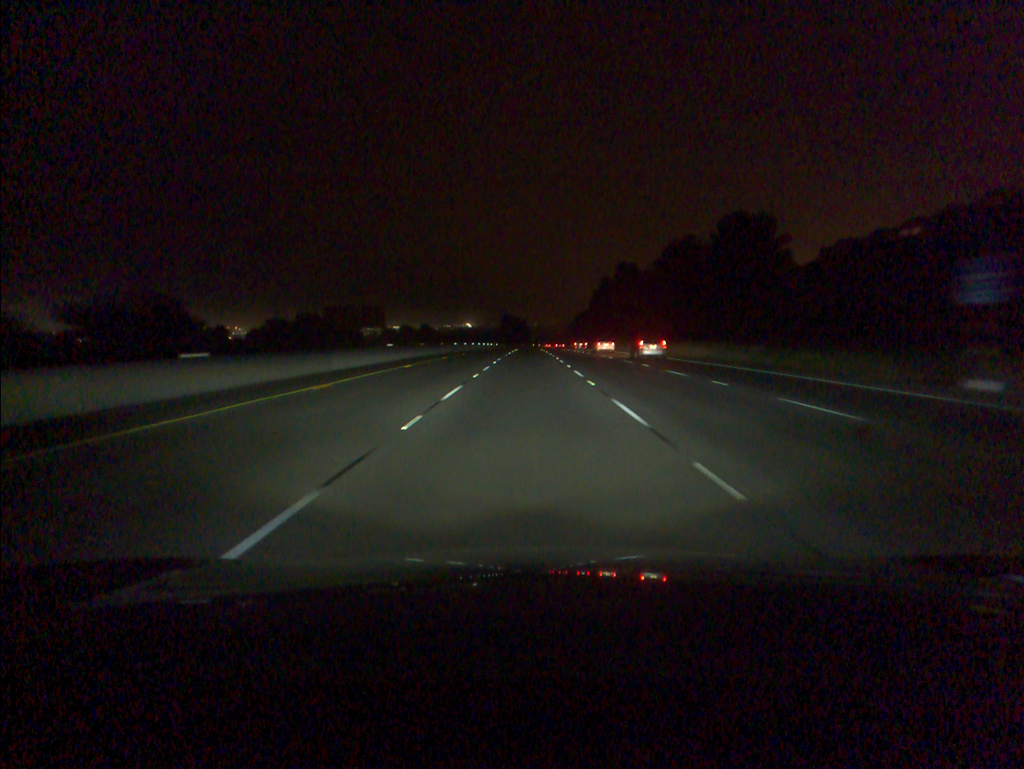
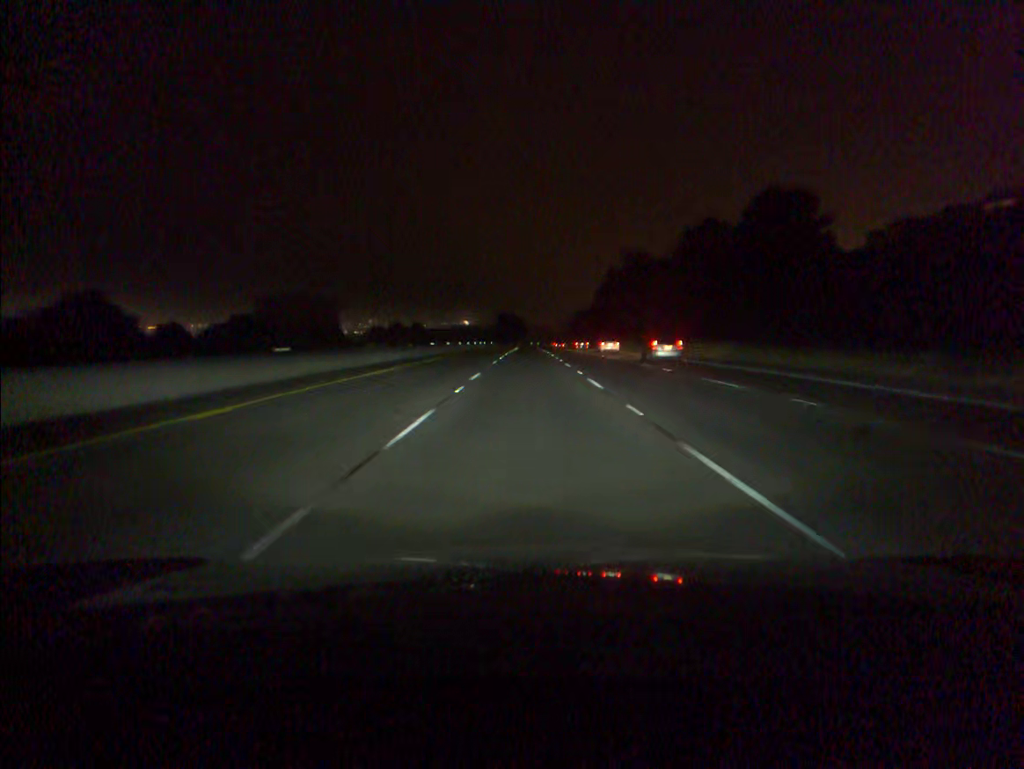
(0.0, +21.8) m; 0°
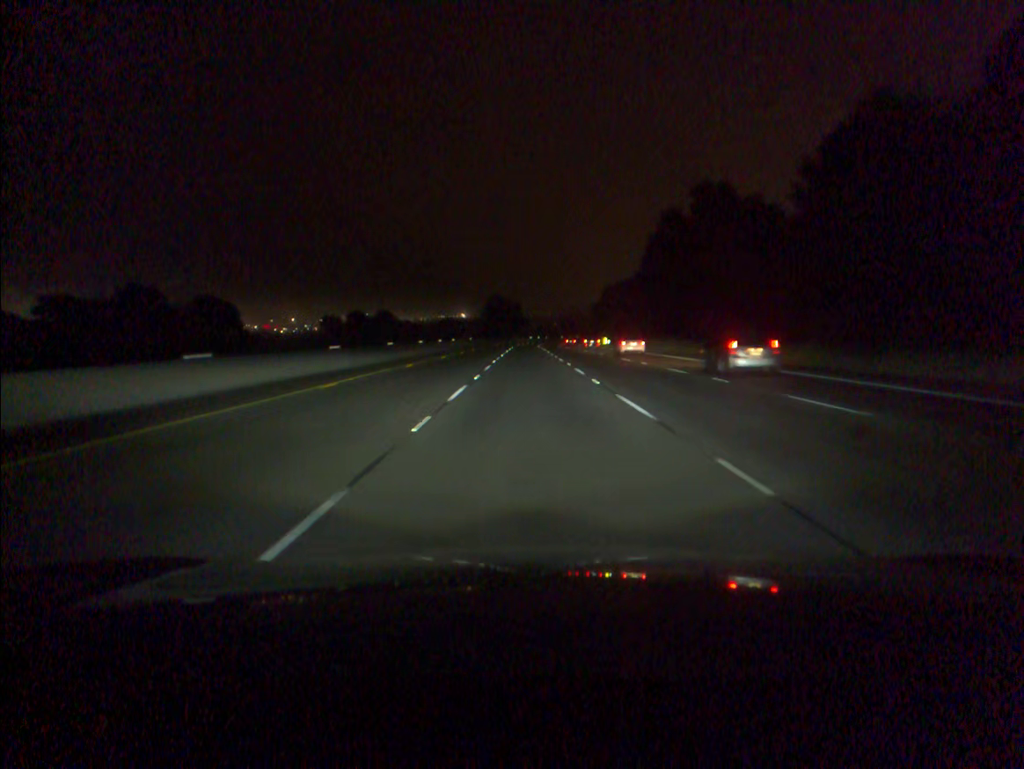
(+0.1, +66.1) m; 0°
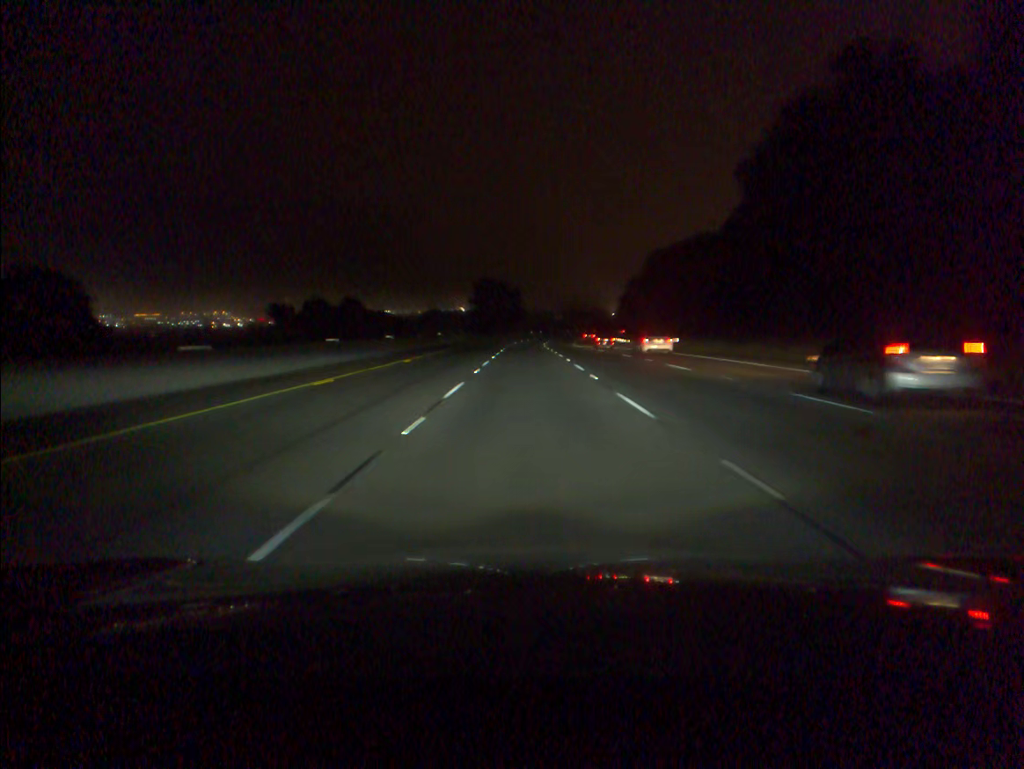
(0.0, +44.1) m; 0°
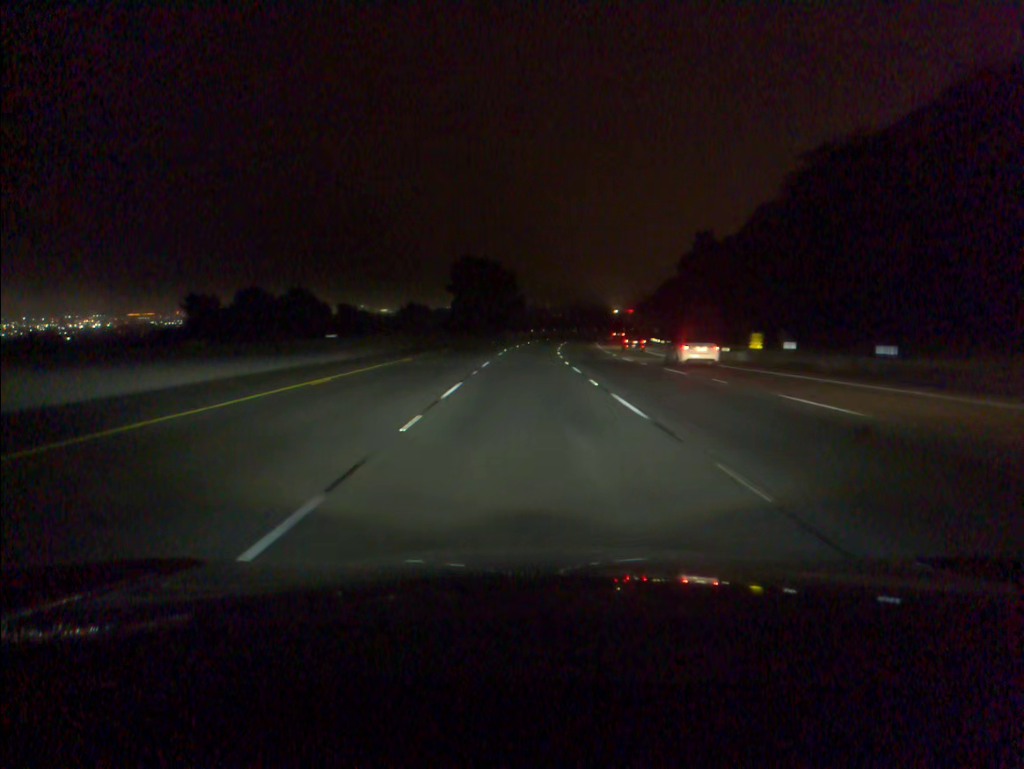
(+0.1, +43.6) m; 0°
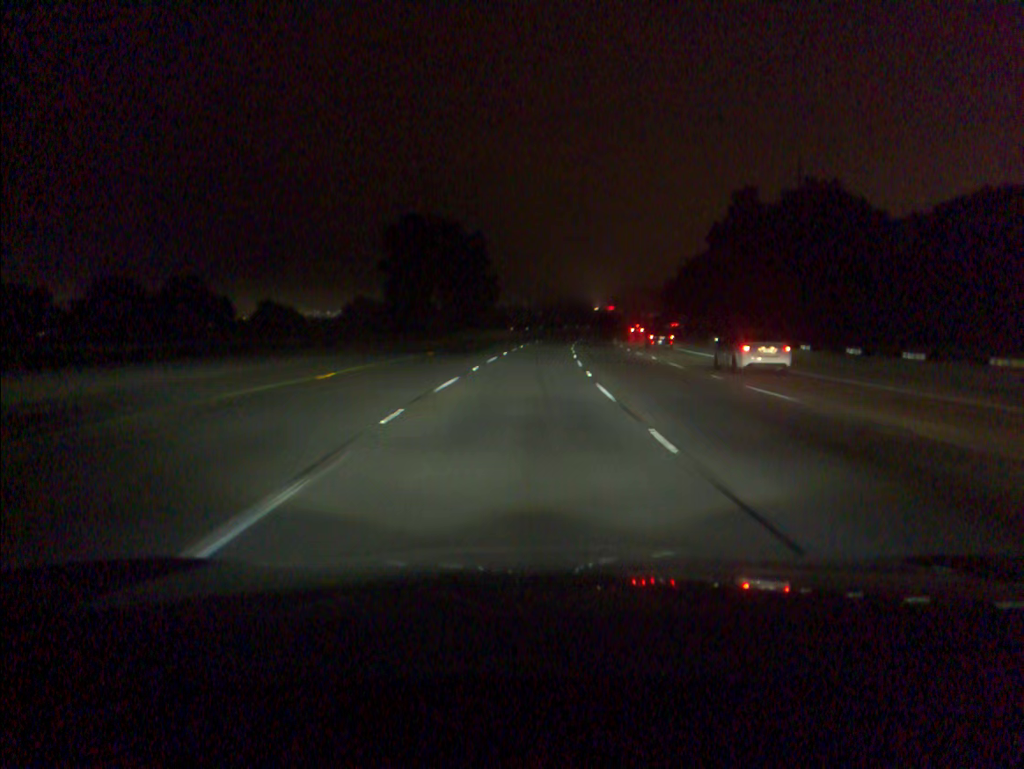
(+0.3, +43.2) m; +1°
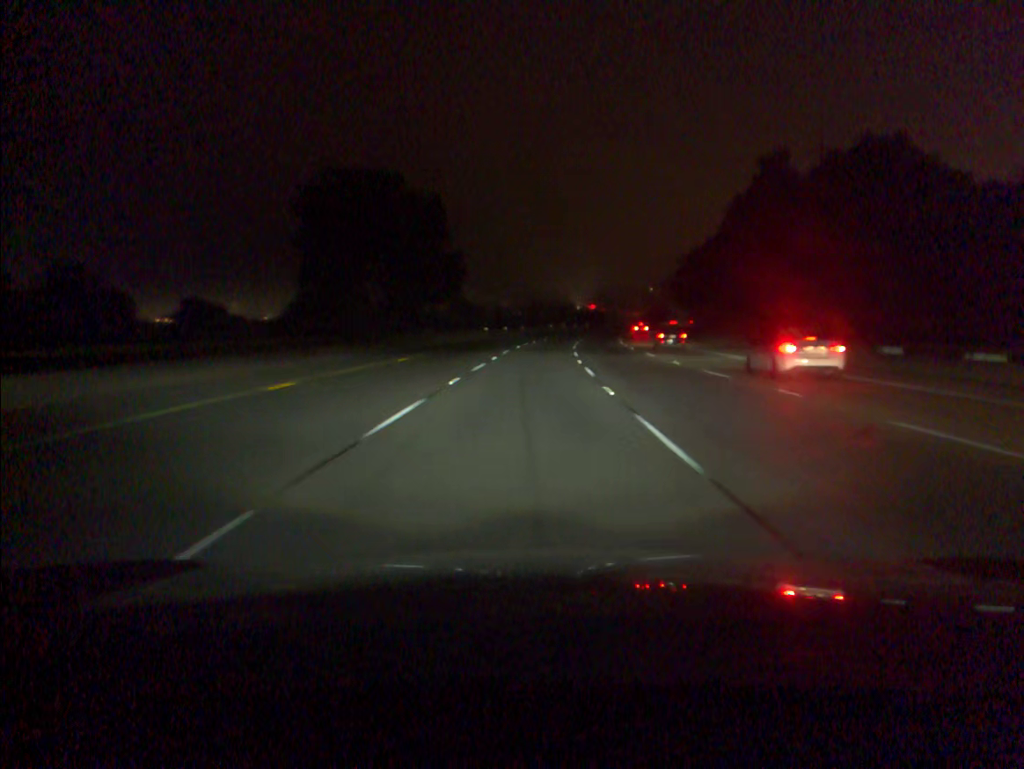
(+0.2, +21.5) m; +1°
